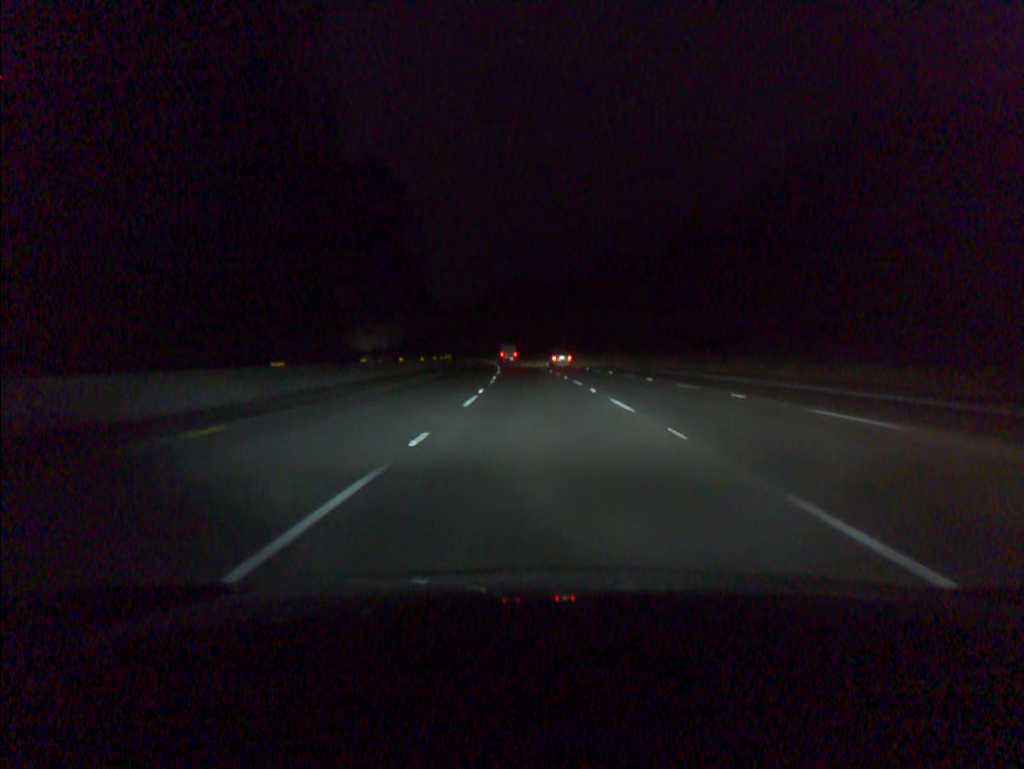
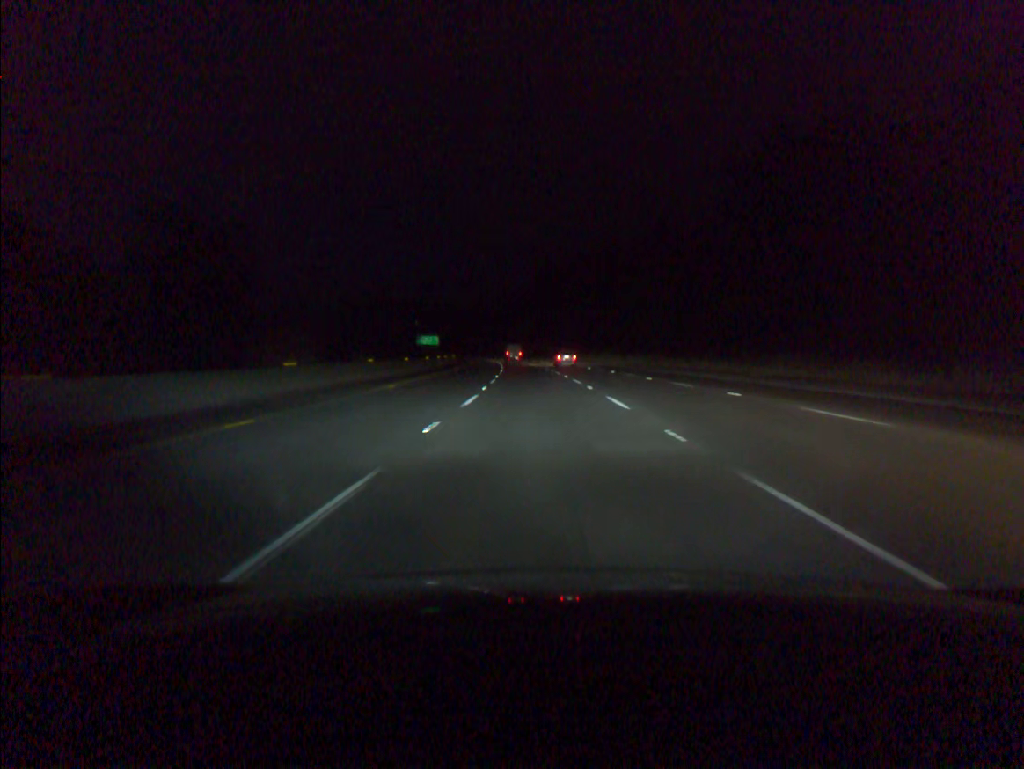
(-2.8, +86.3) m; -4°
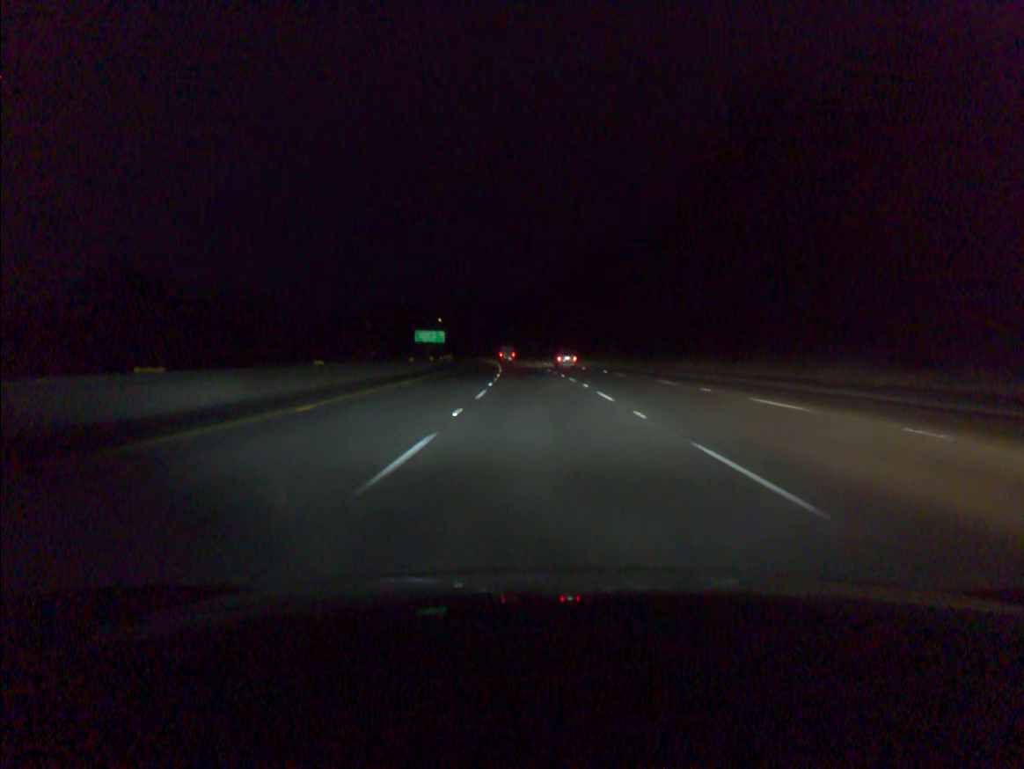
(-1.7, +69.2) m; -3°
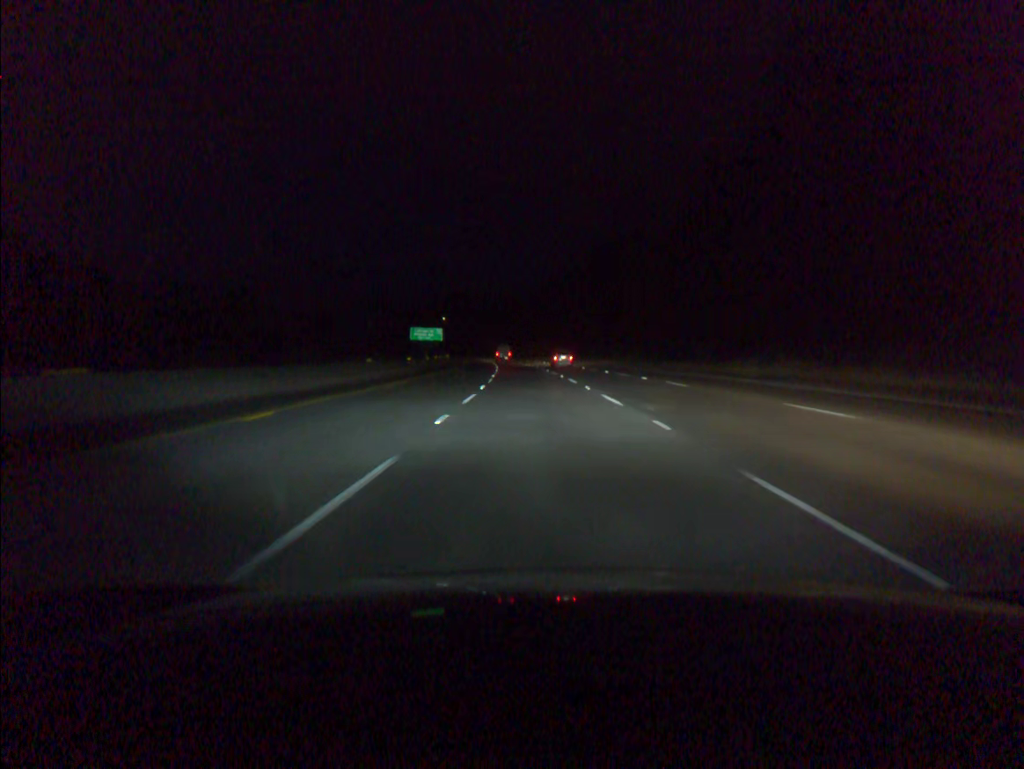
(-0.1, +17.3) m; 0°
